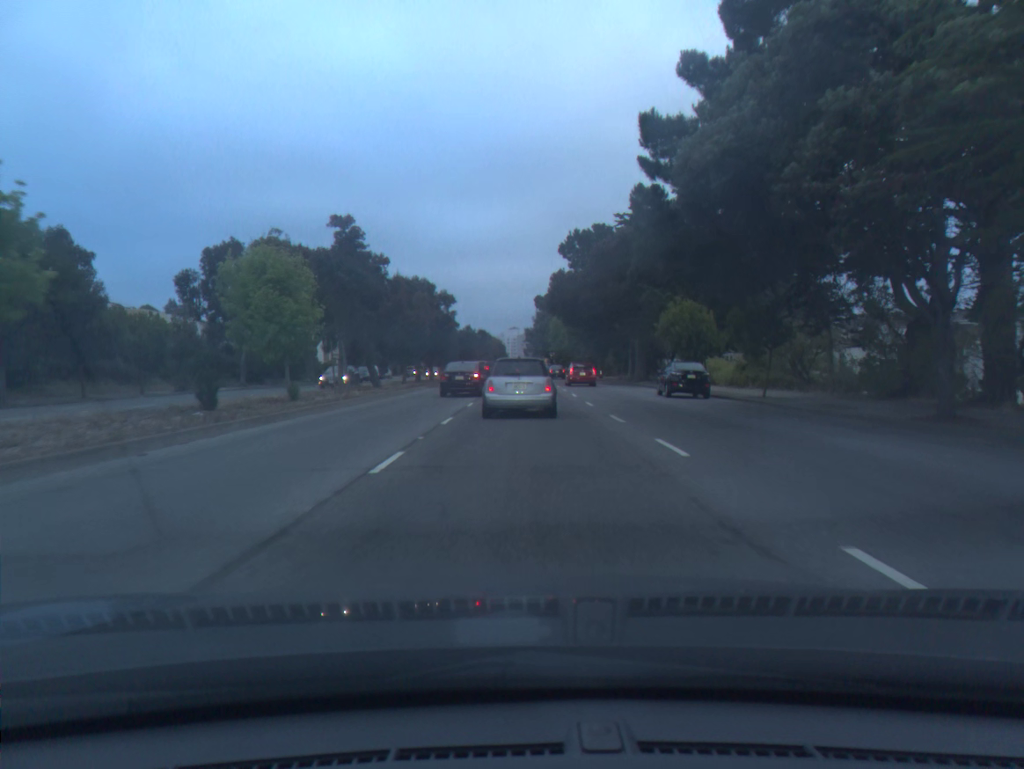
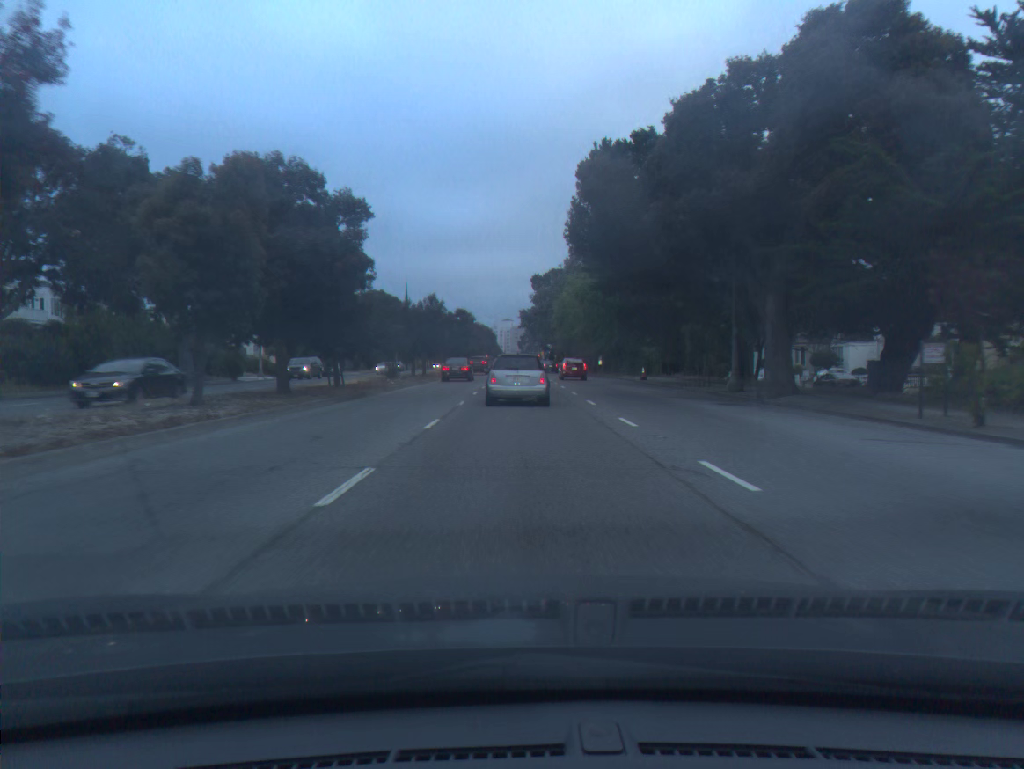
(+0.1, +30.9) m; +1°
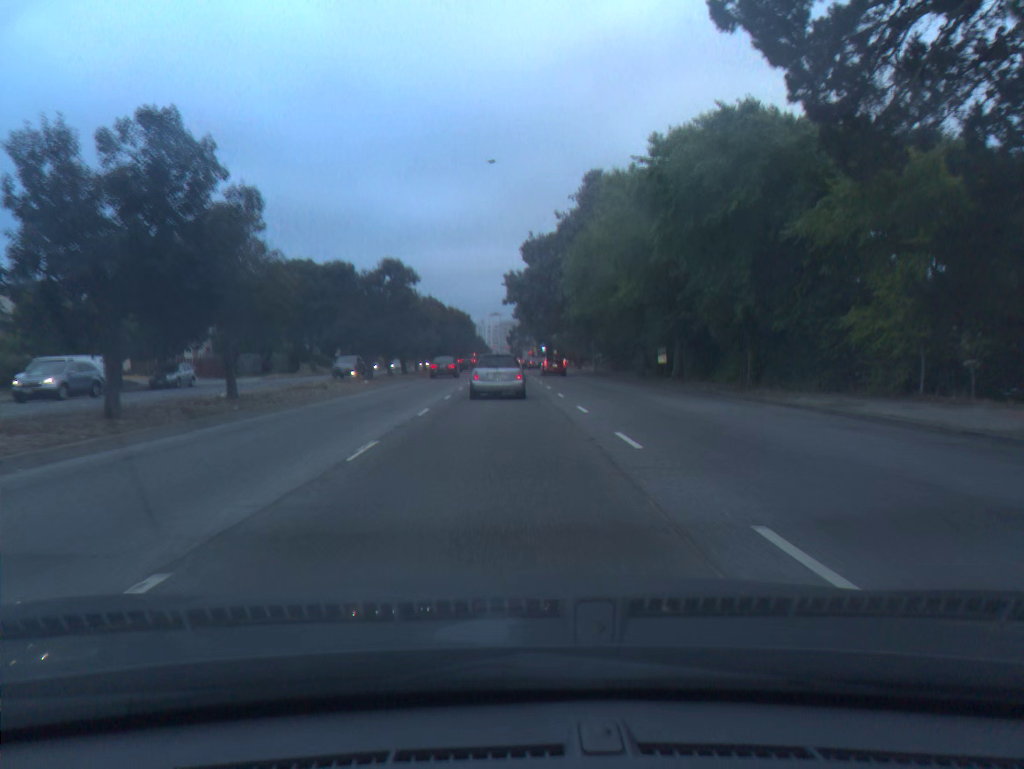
(+0.3, +40.3) m; +1°
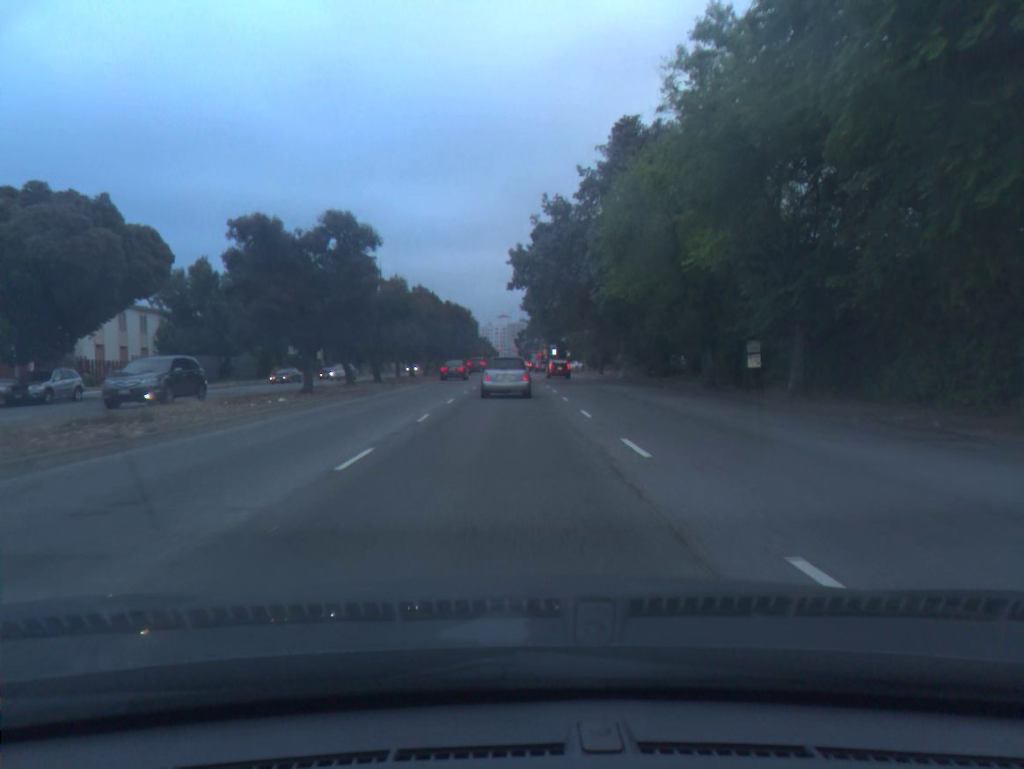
(0.0, +15.2) m; 0°
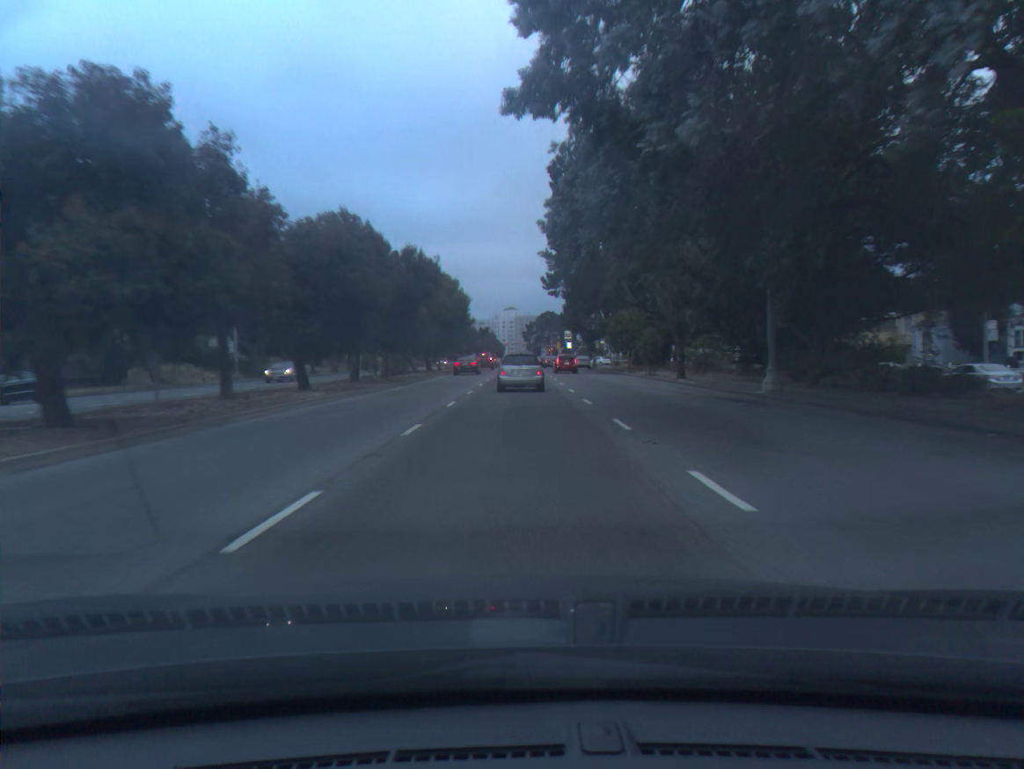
(-0.2, +32.5) m; -1°
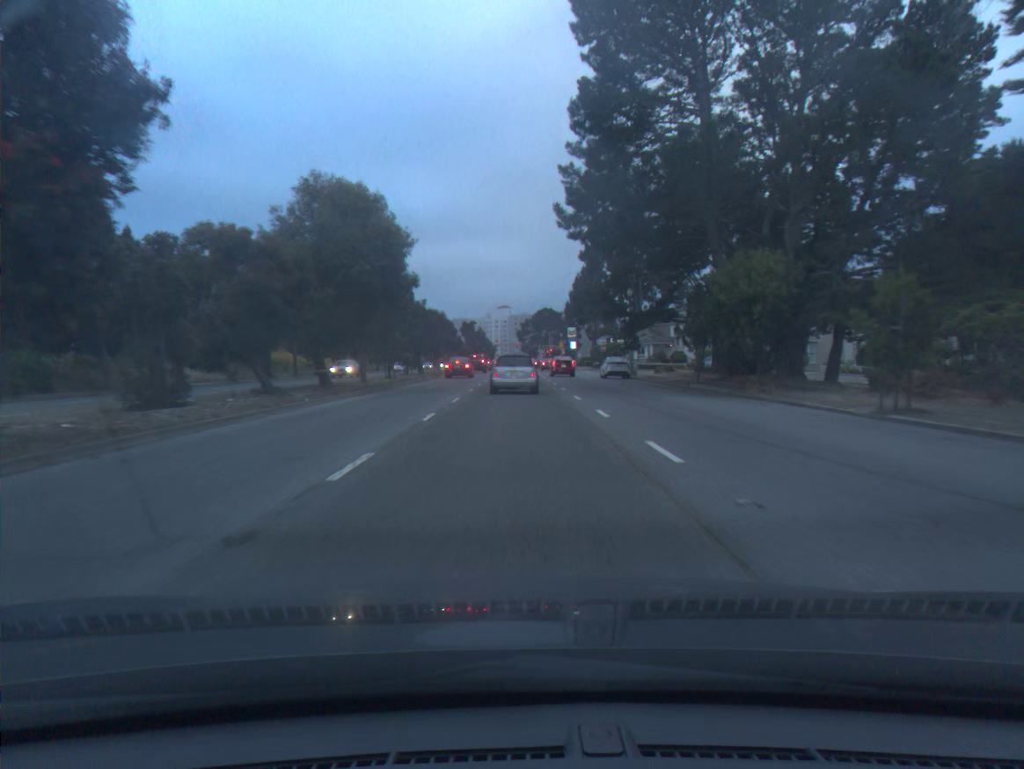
(+0.1, +33.5) m; +1°
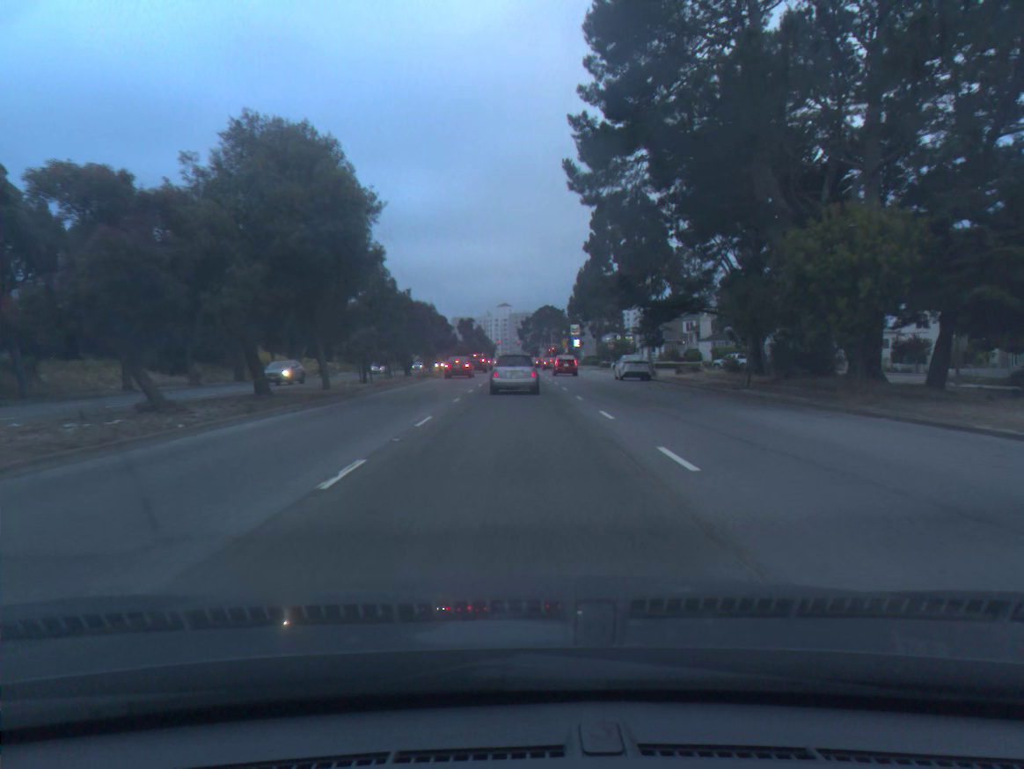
(0.0, +8.0) m; 0°
